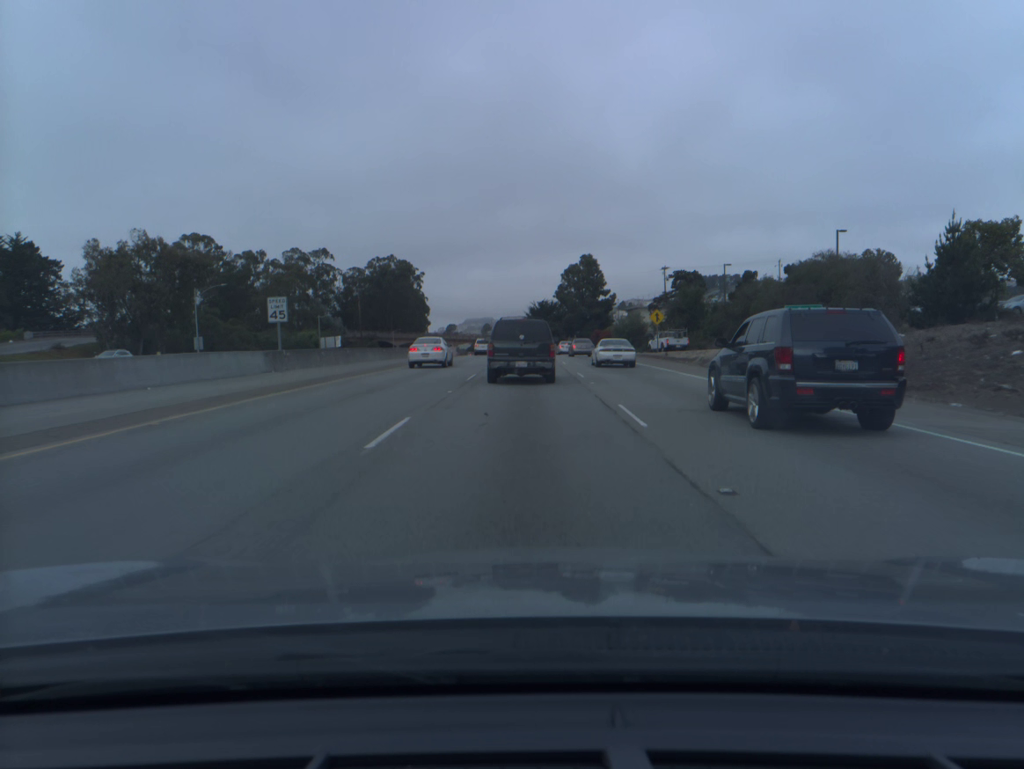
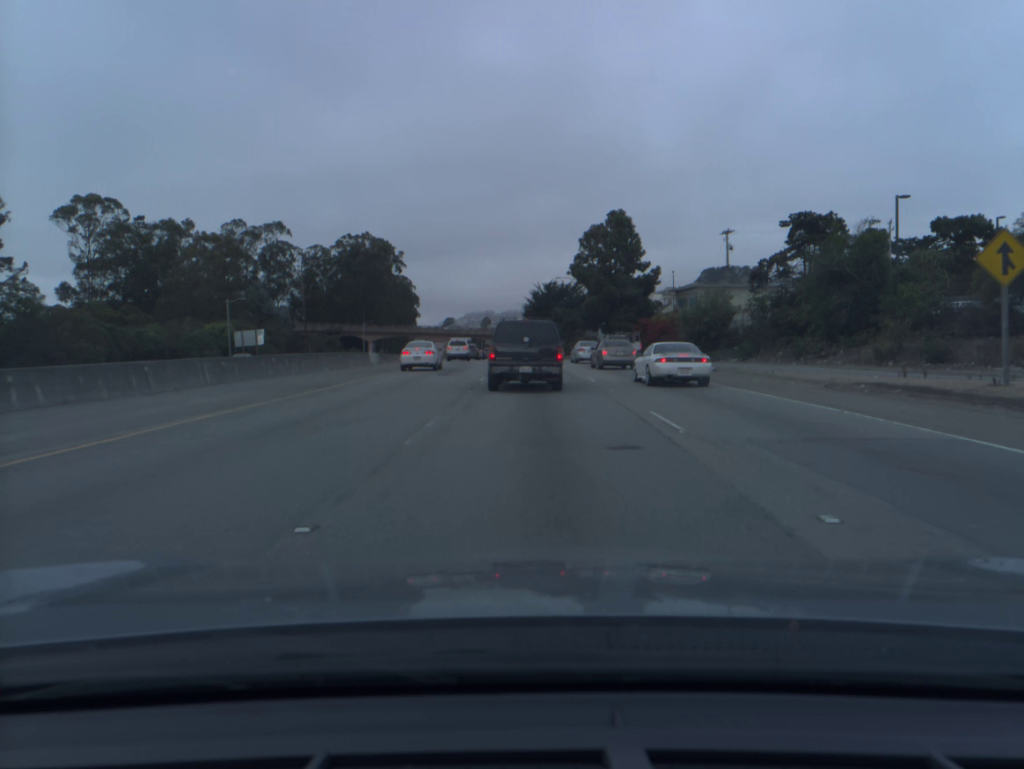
(-0.2, +44.3) m; 0°
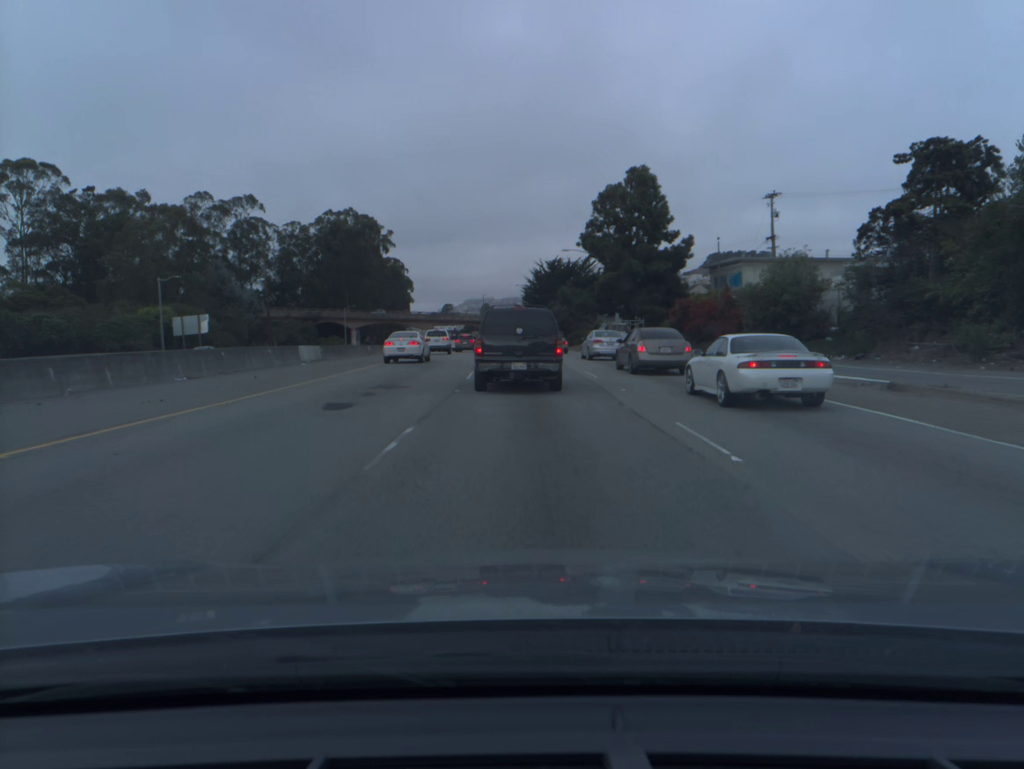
(0.0, +17.6) m; 0°
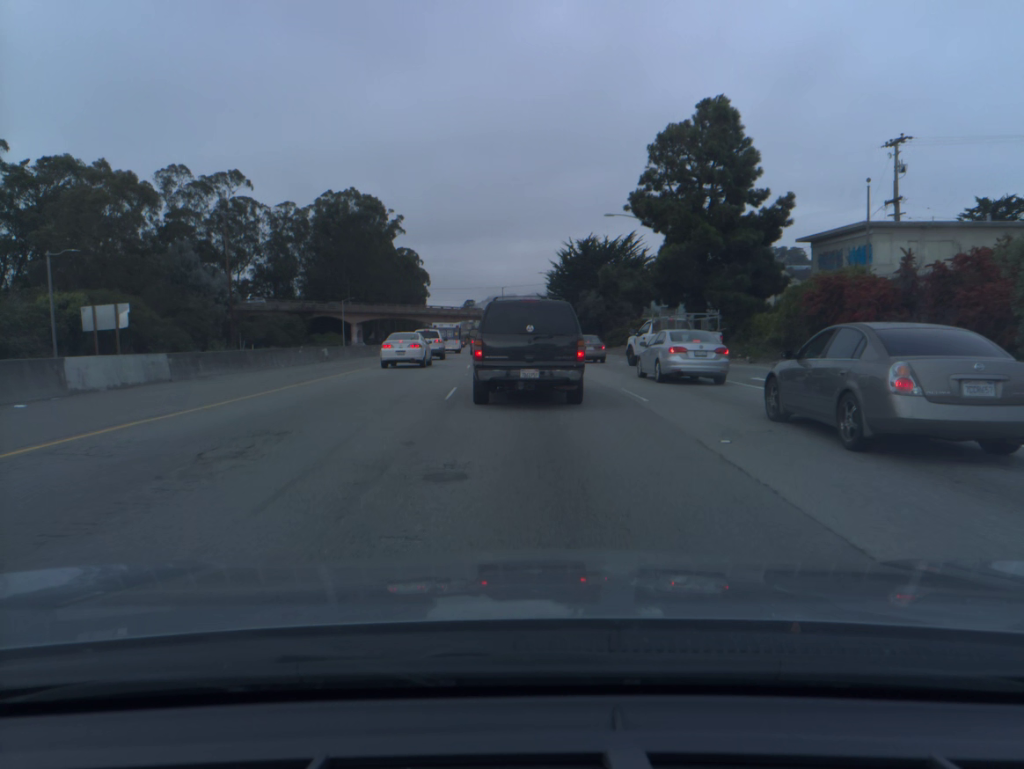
(-0.3, +22.8) m; -2°
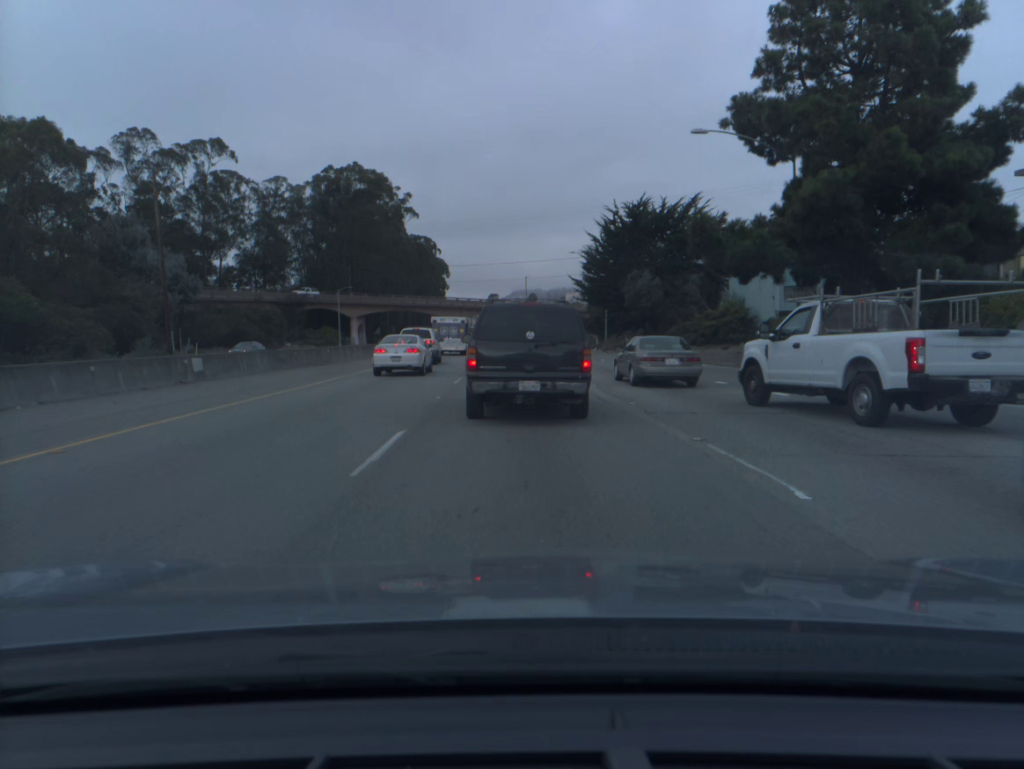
(-0.4, +23.0) m; -2°
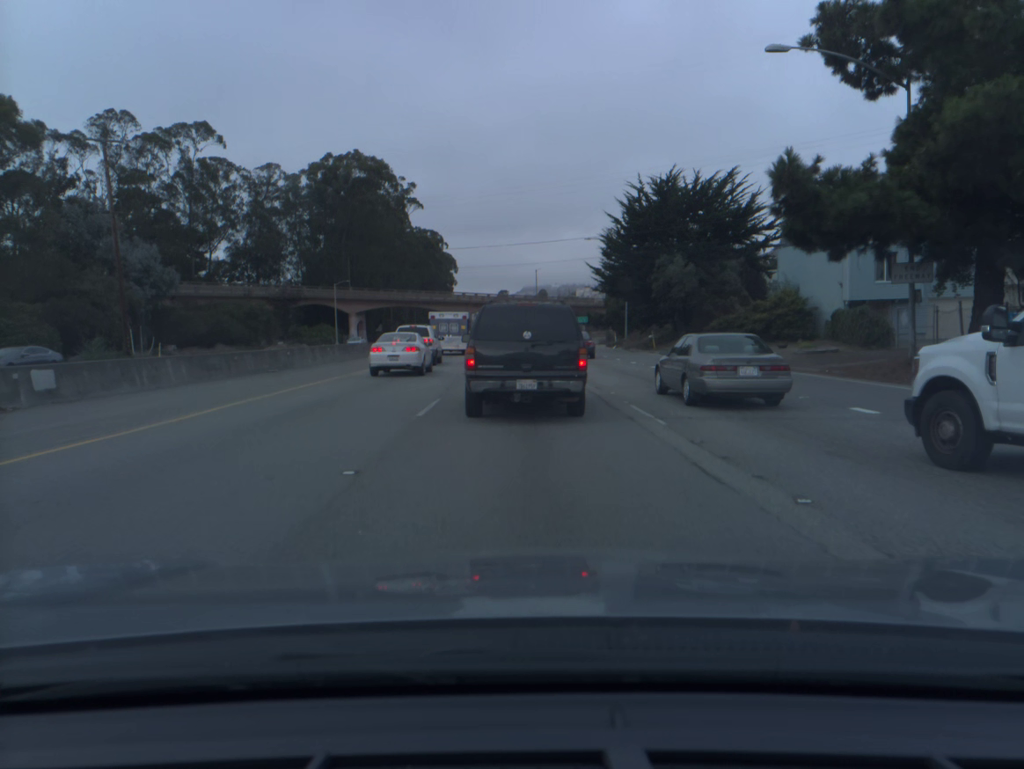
(-0.1, +9.3) m; -1°
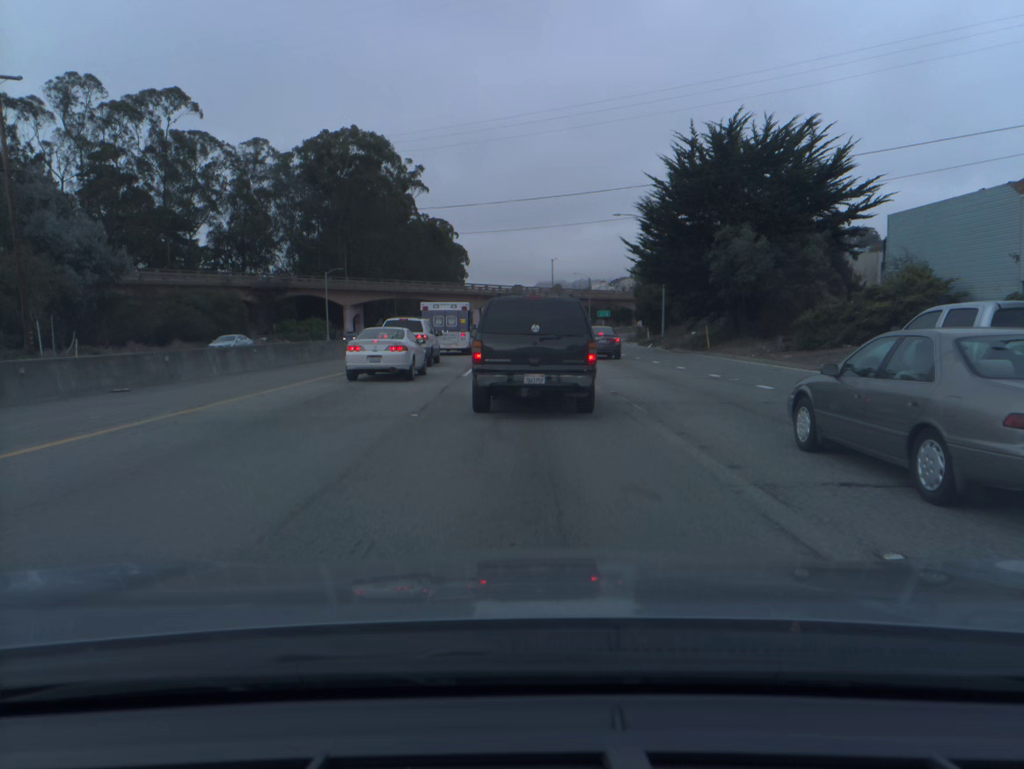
(-0.1, +13.1) m; -1°
